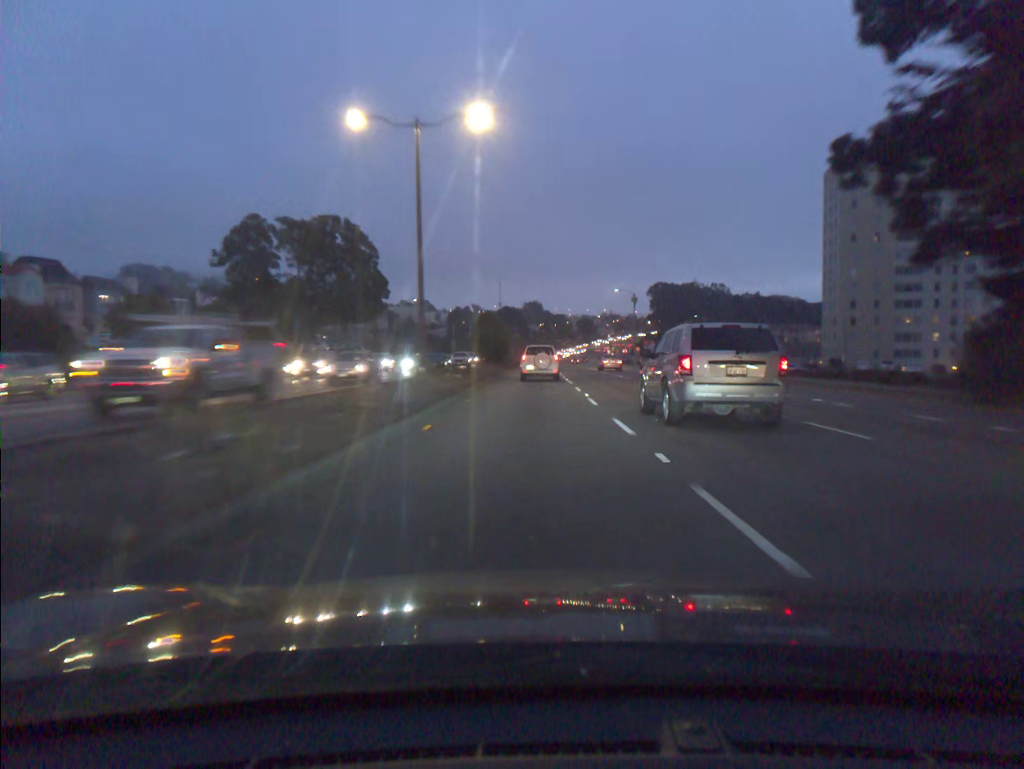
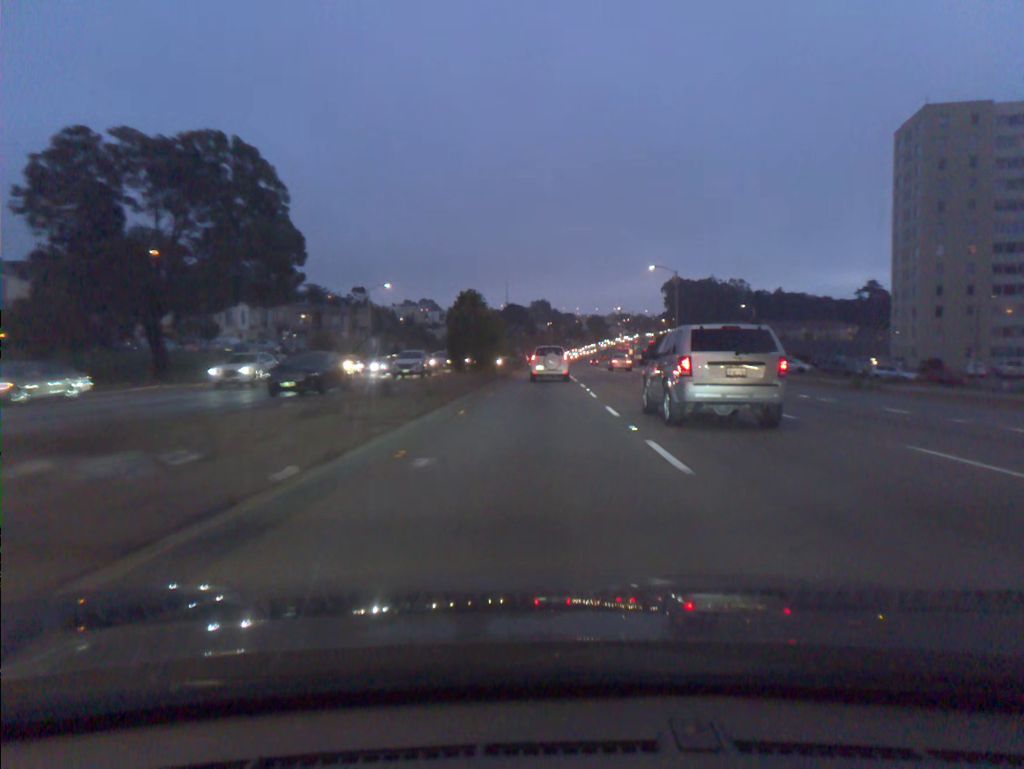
(-0.1, +25.6) m; -1°
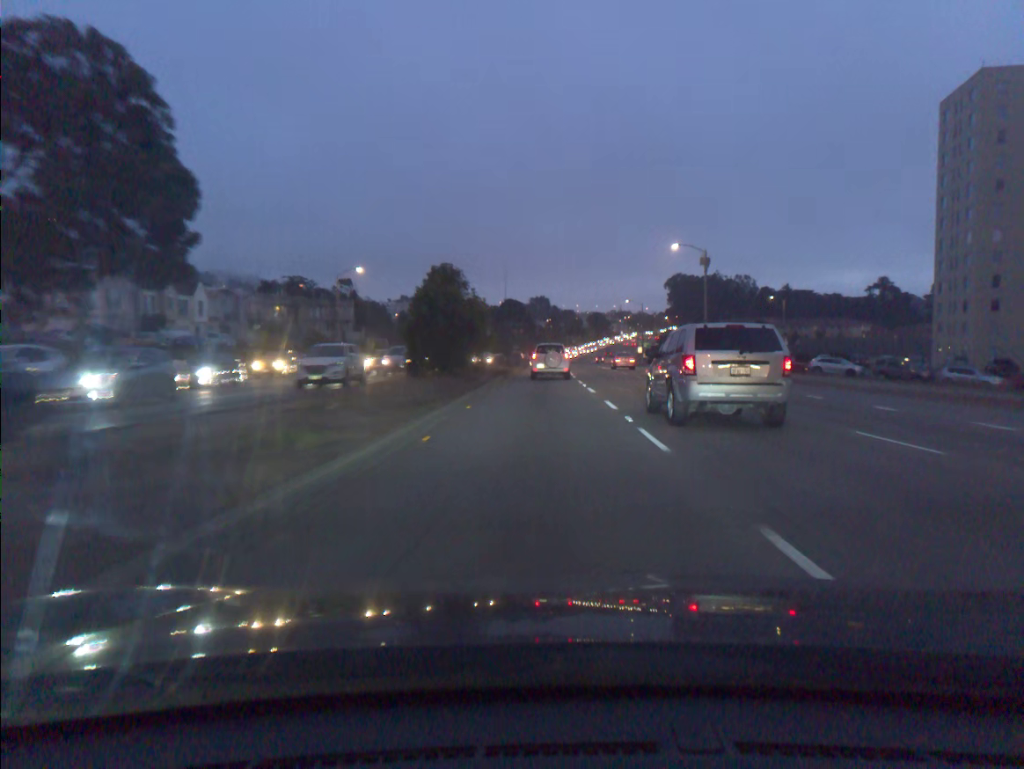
(0.0, +13.0) m; 0°
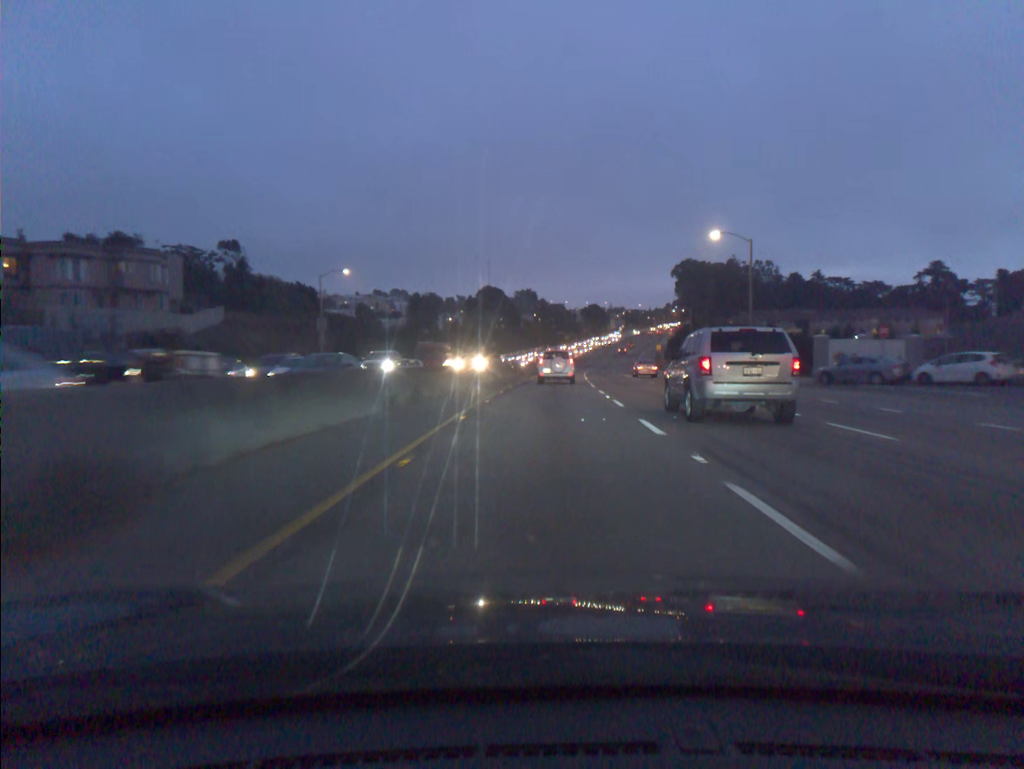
(+0.3, +64.7) m; +1°
